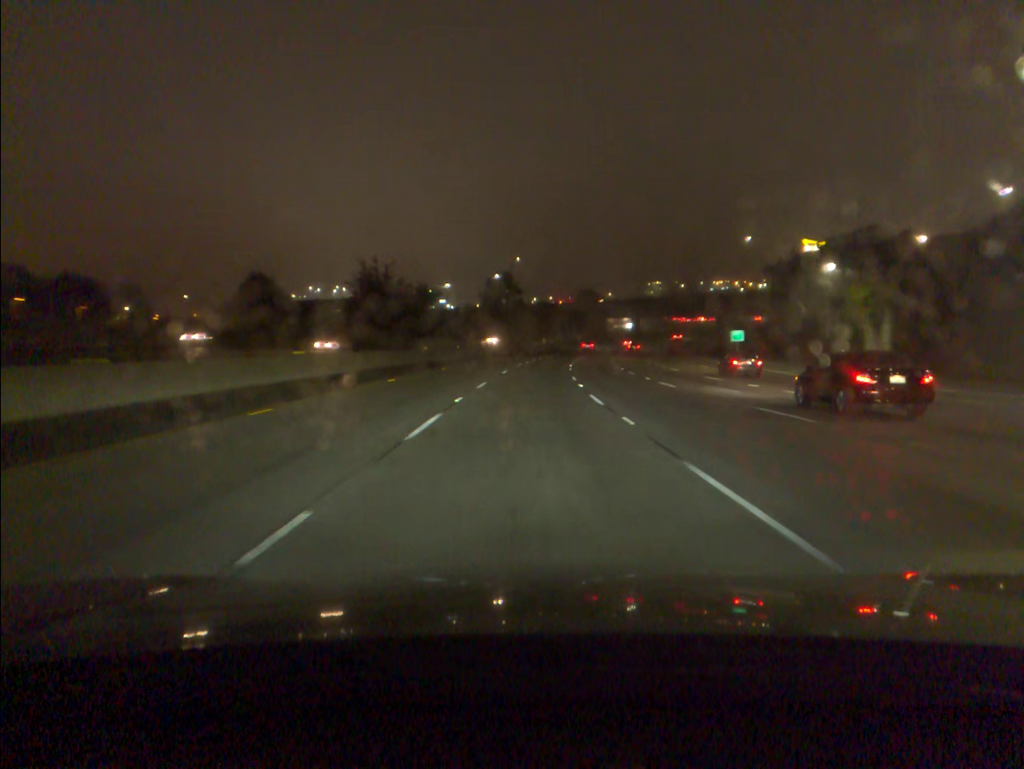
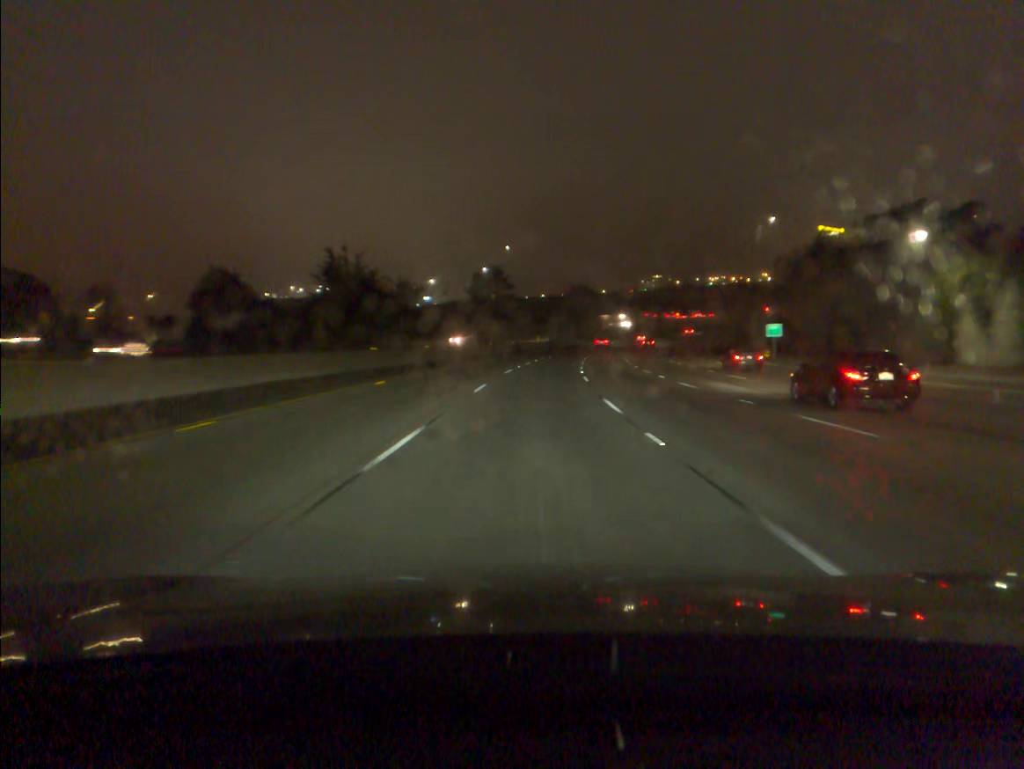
(+0.1, +17.9) m; +1°
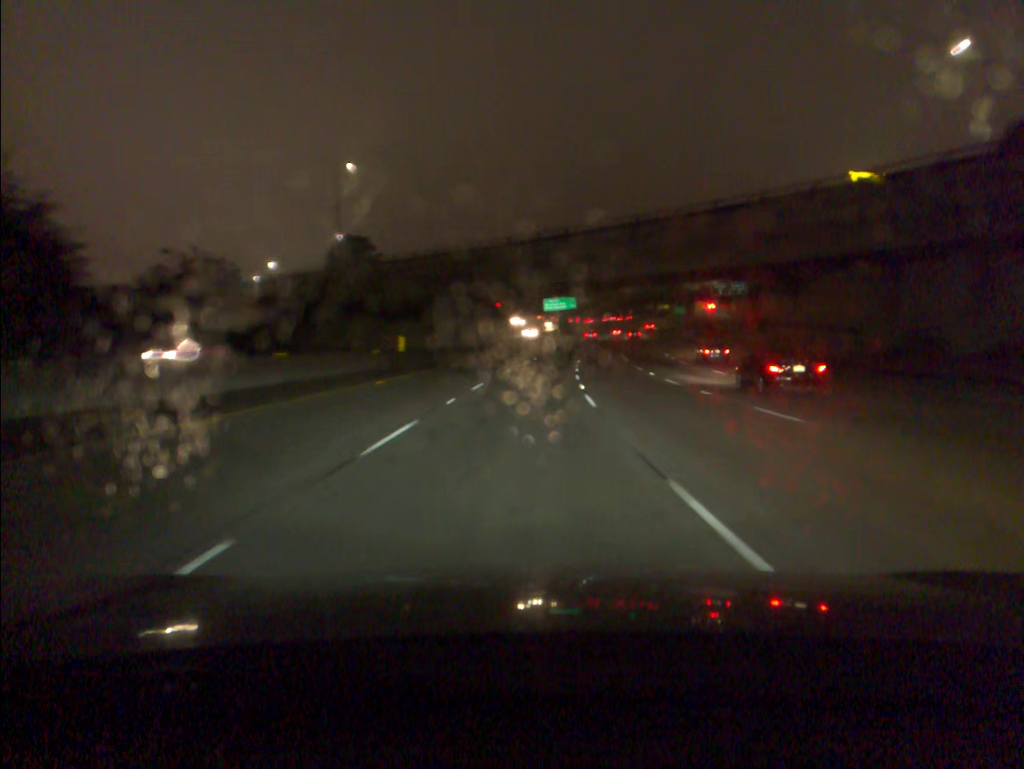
(+4.0, +71.4) m; +7°
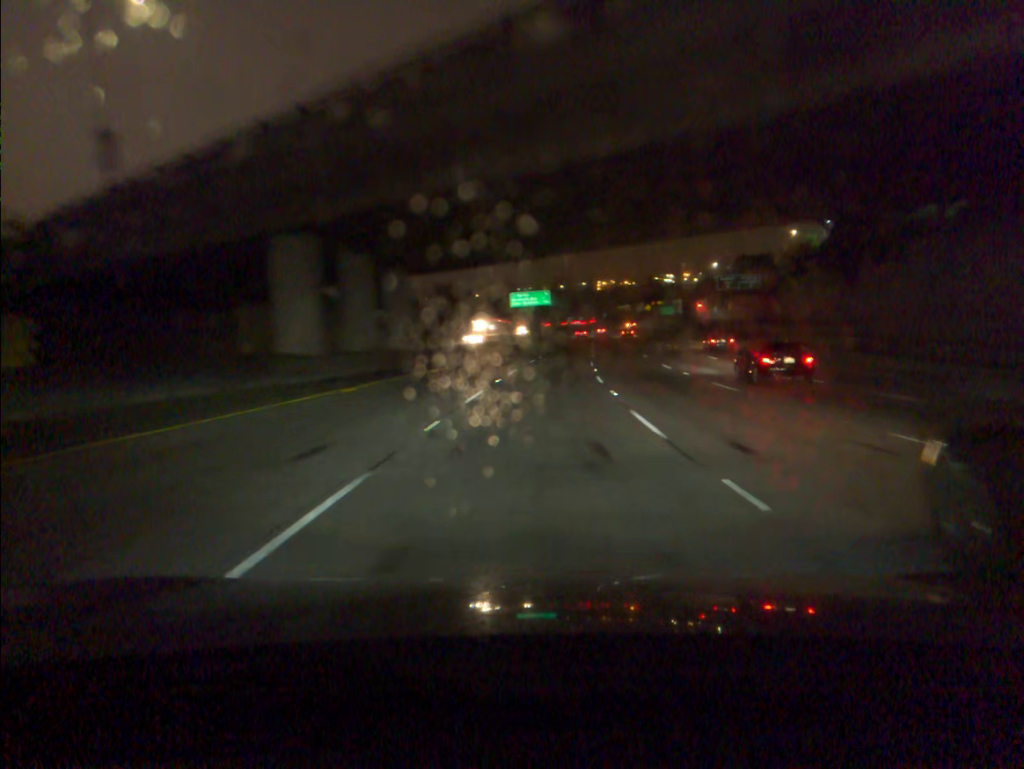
(+0.6, +35.6) m; +2°
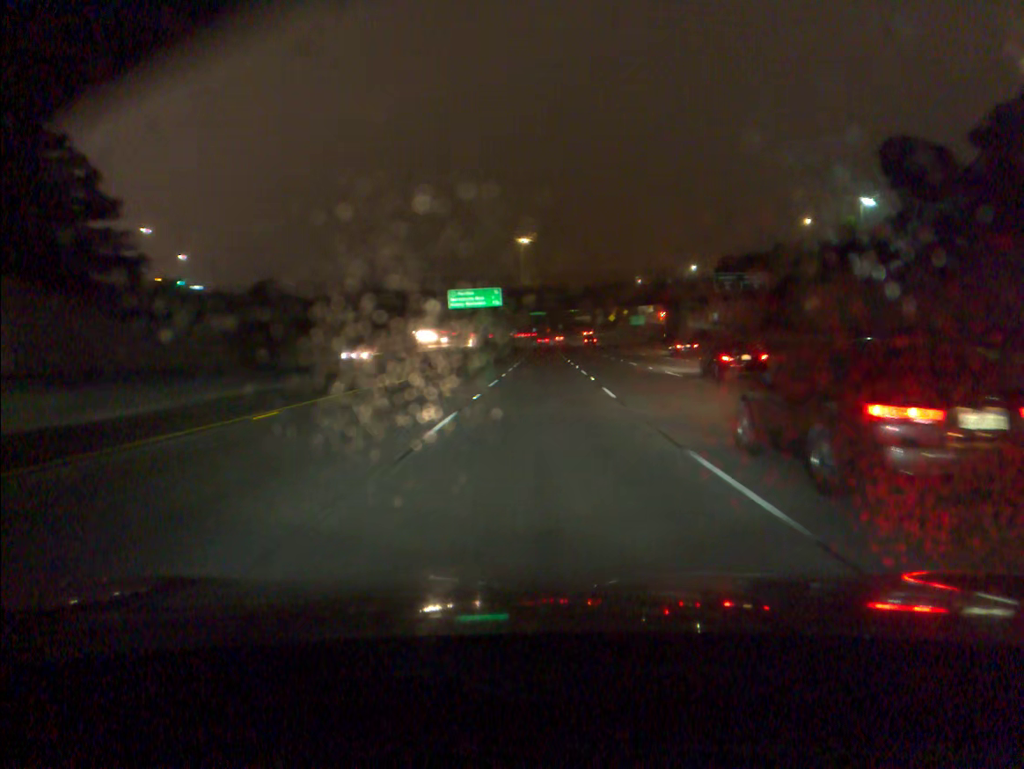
(+1.1, +35.2) m; +4°
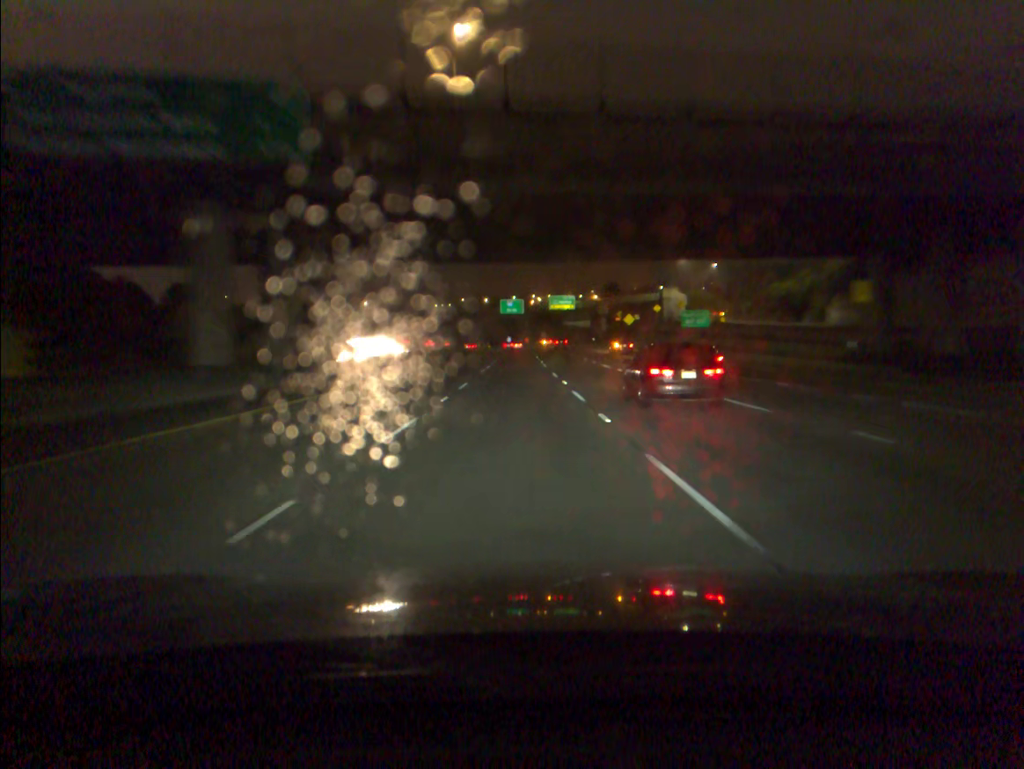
(+2.8, +88.1) m; +2°
